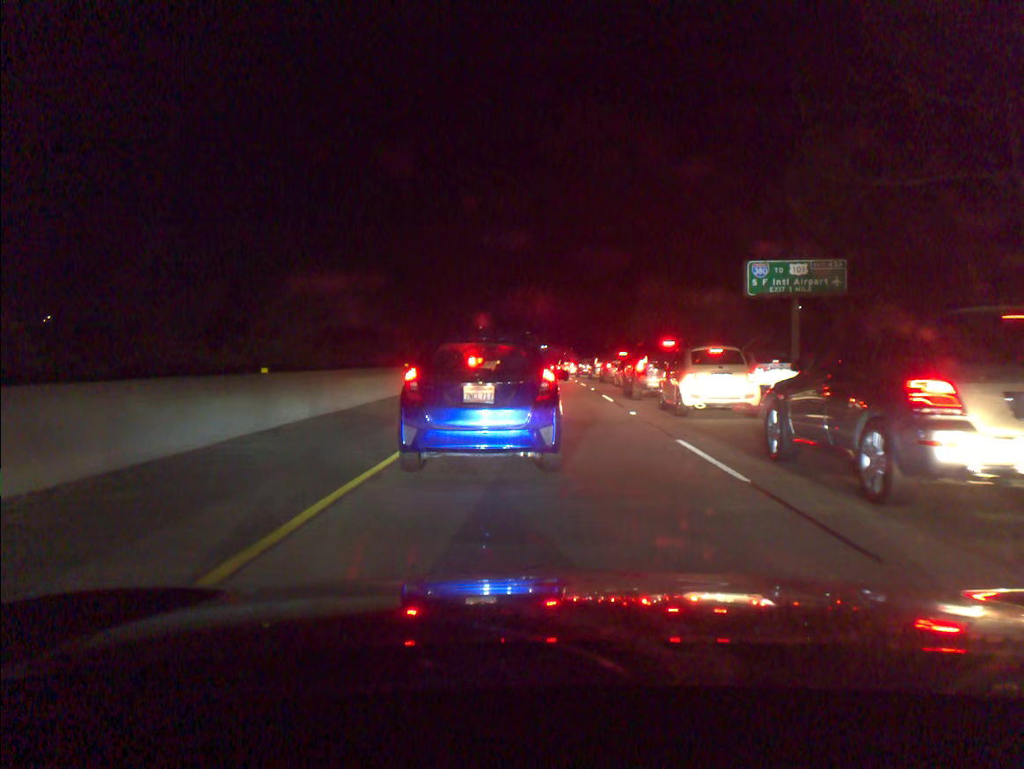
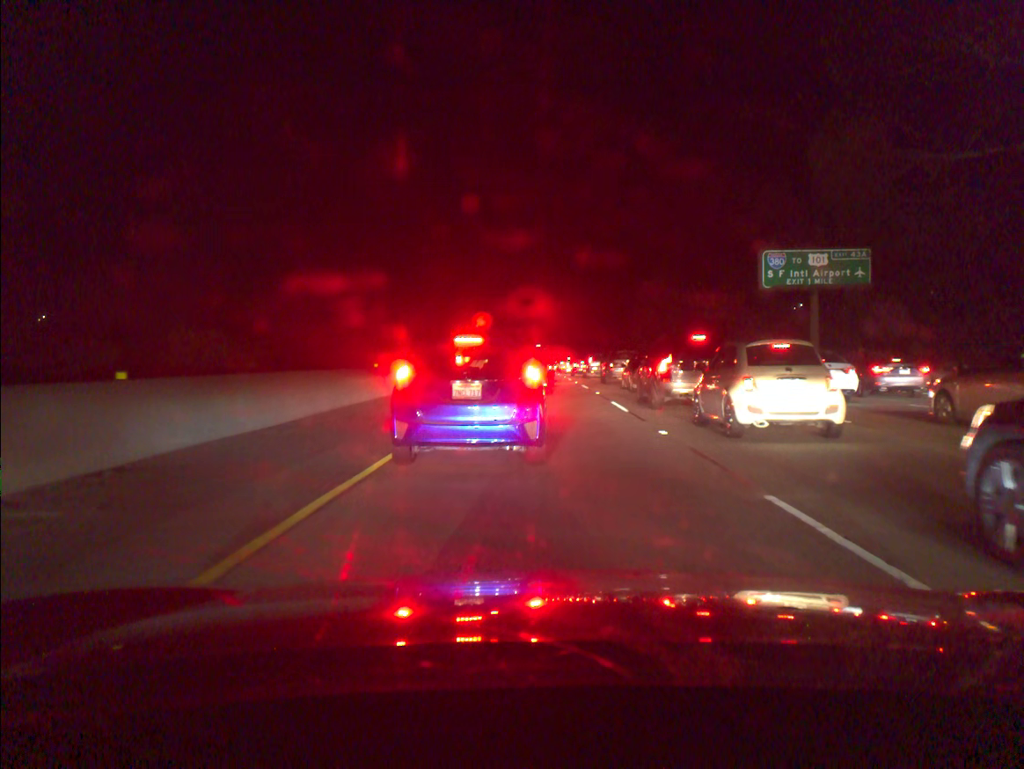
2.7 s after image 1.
(-0.1, +4.6) m; -1°
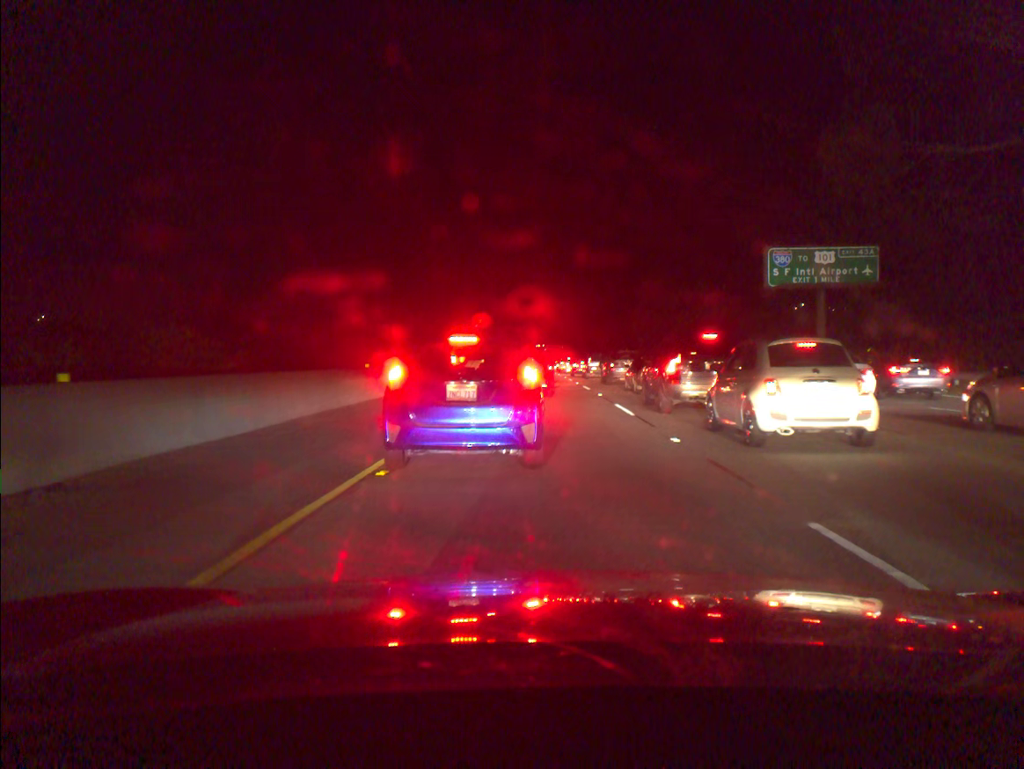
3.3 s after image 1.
(0.0, +1.1) m; -1°
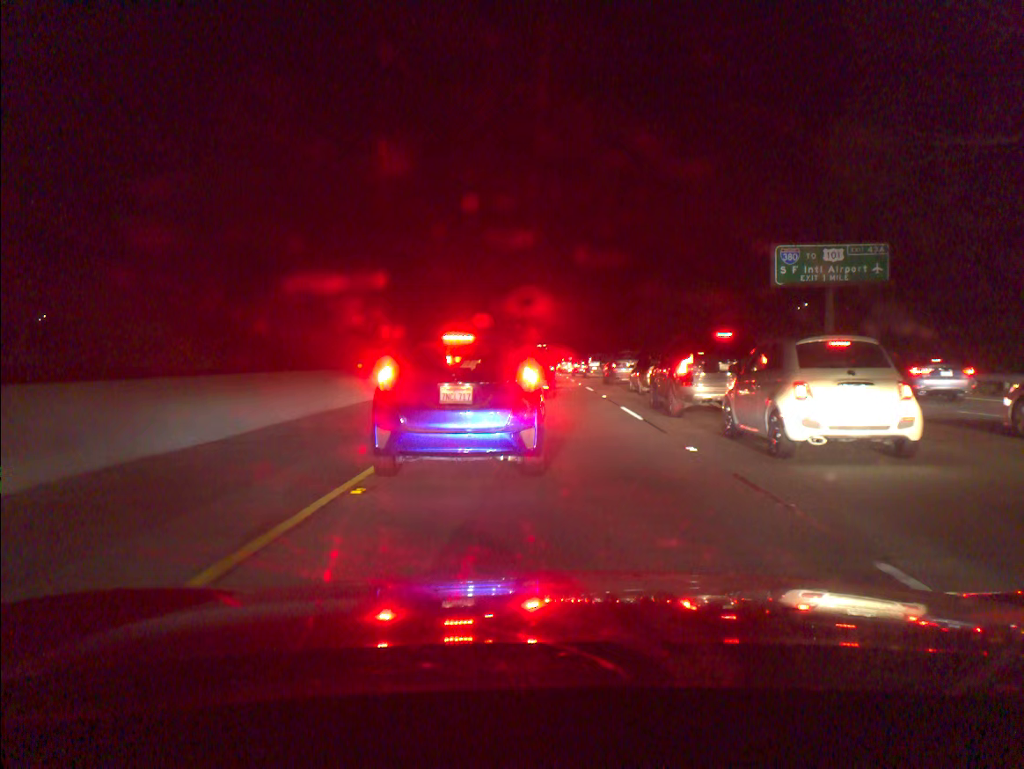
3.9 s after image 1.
(0.0, +1.1) m; 0°
